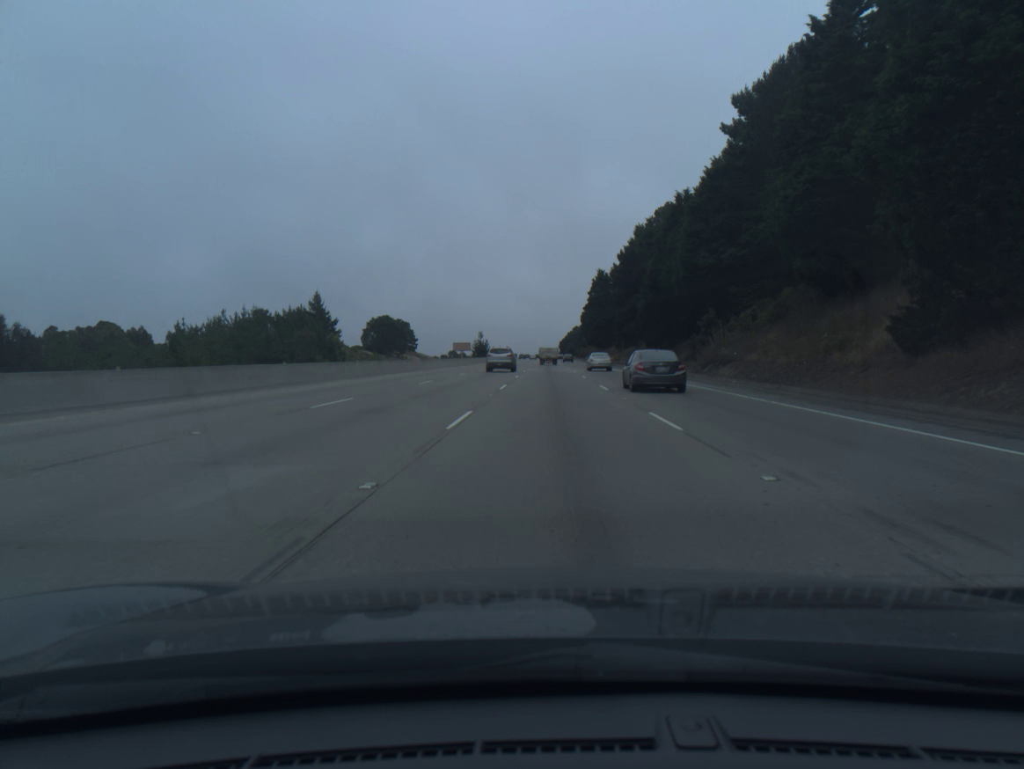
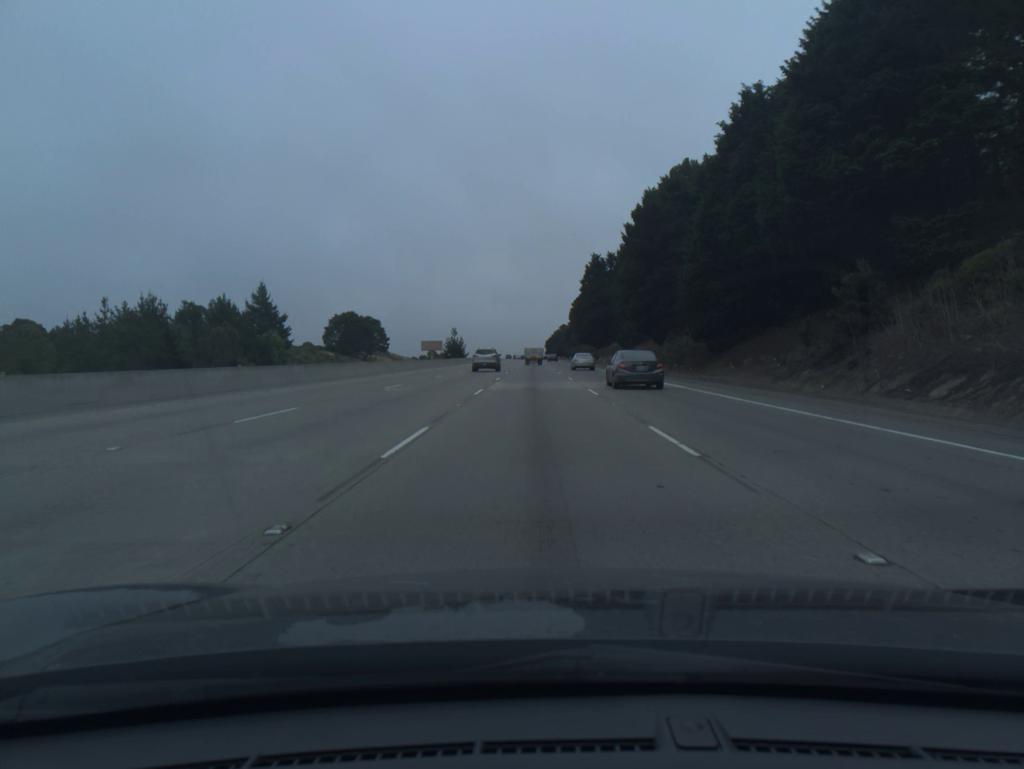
(+0.4, +32.5) m; +1°
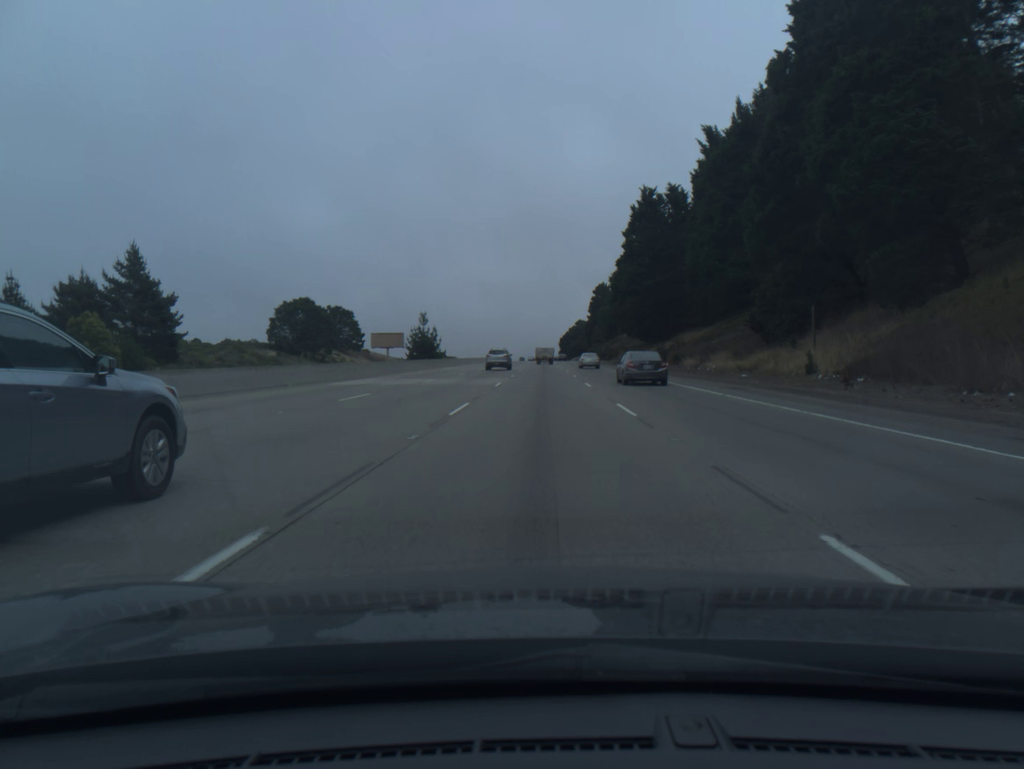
(-0.5, +66.5) m; -1°
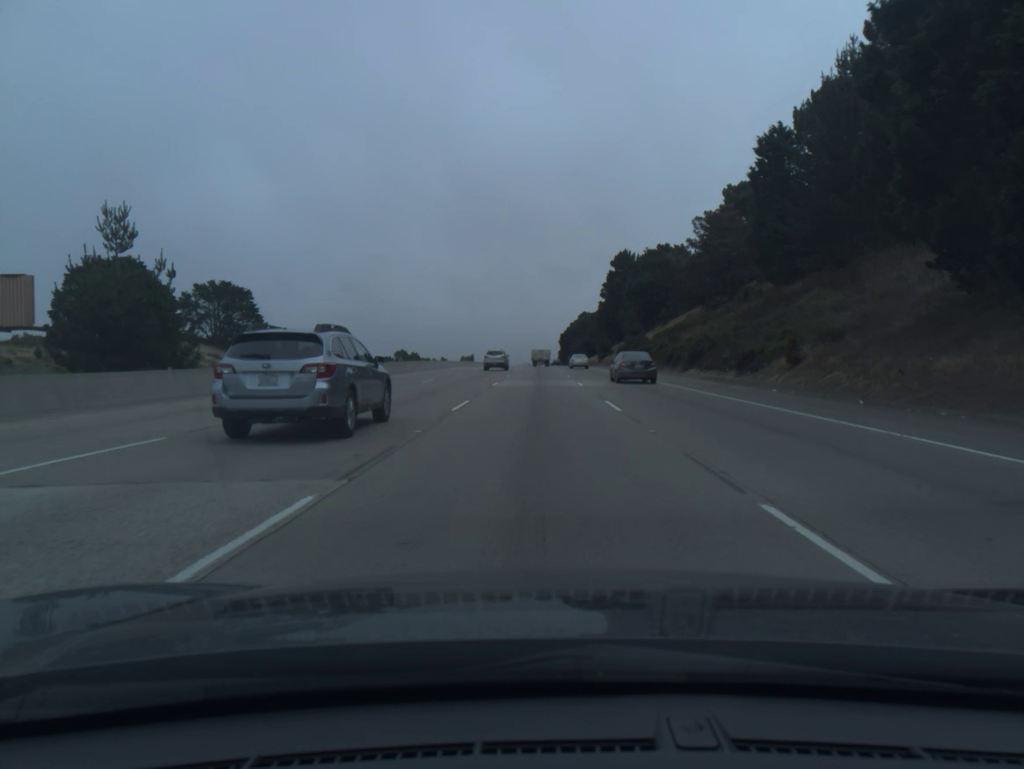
(+0.4, +86.3) m; 0°
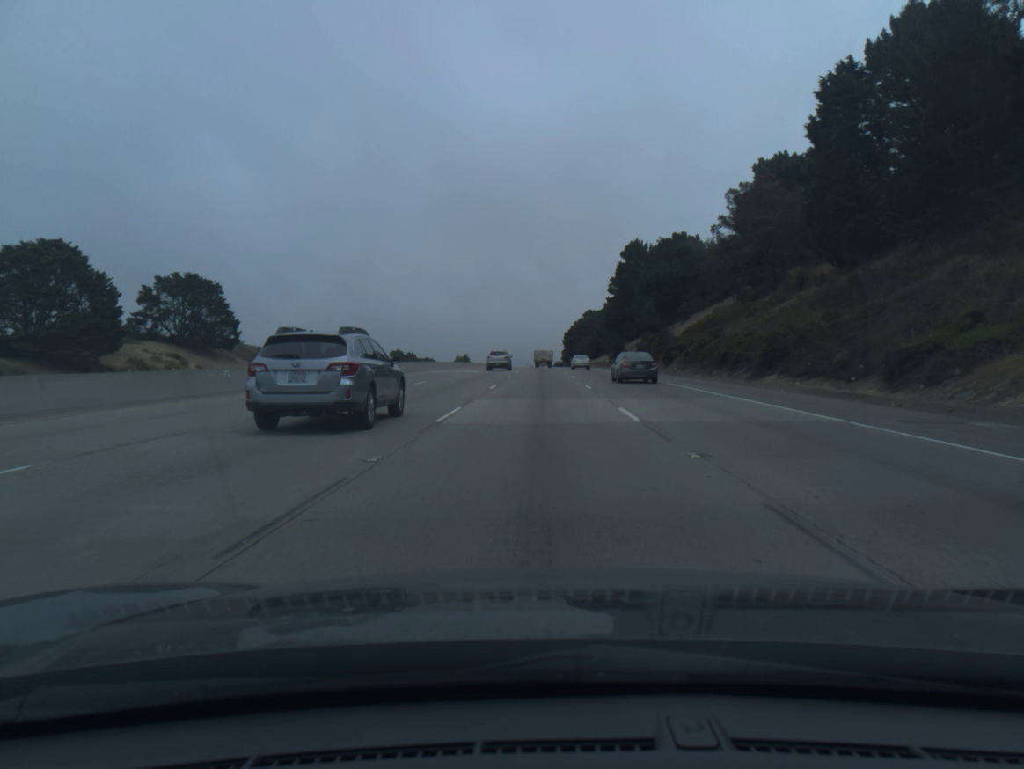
(0.0, +17.7) m; 0°
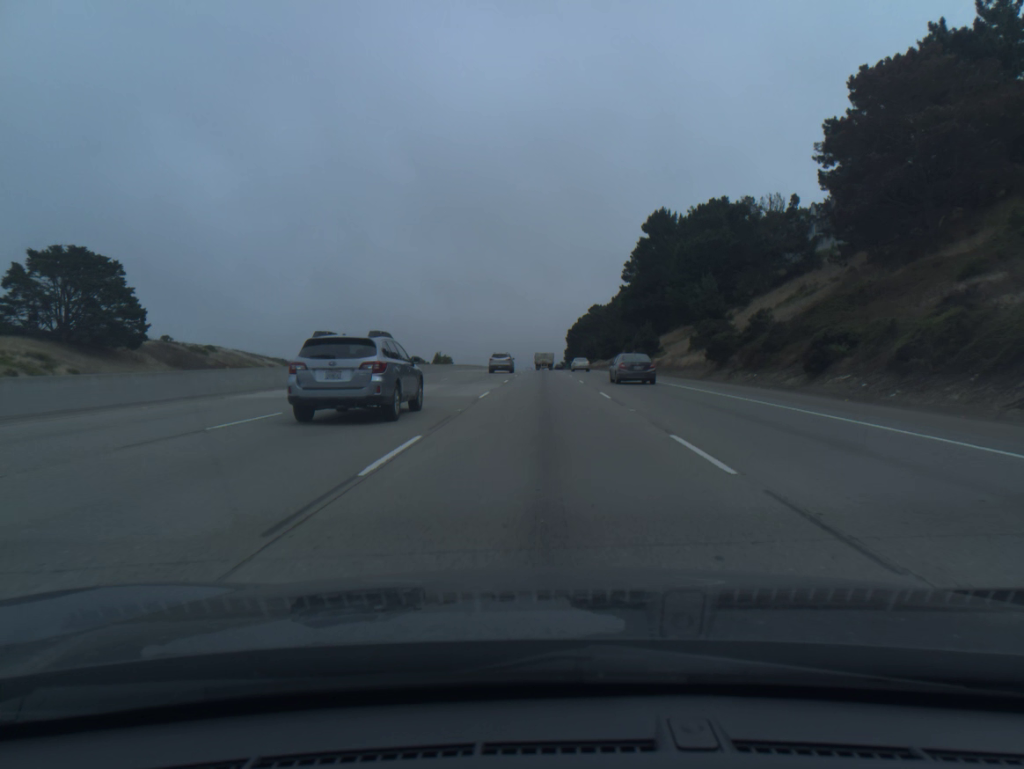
(0.0, +35.8) m; 0°
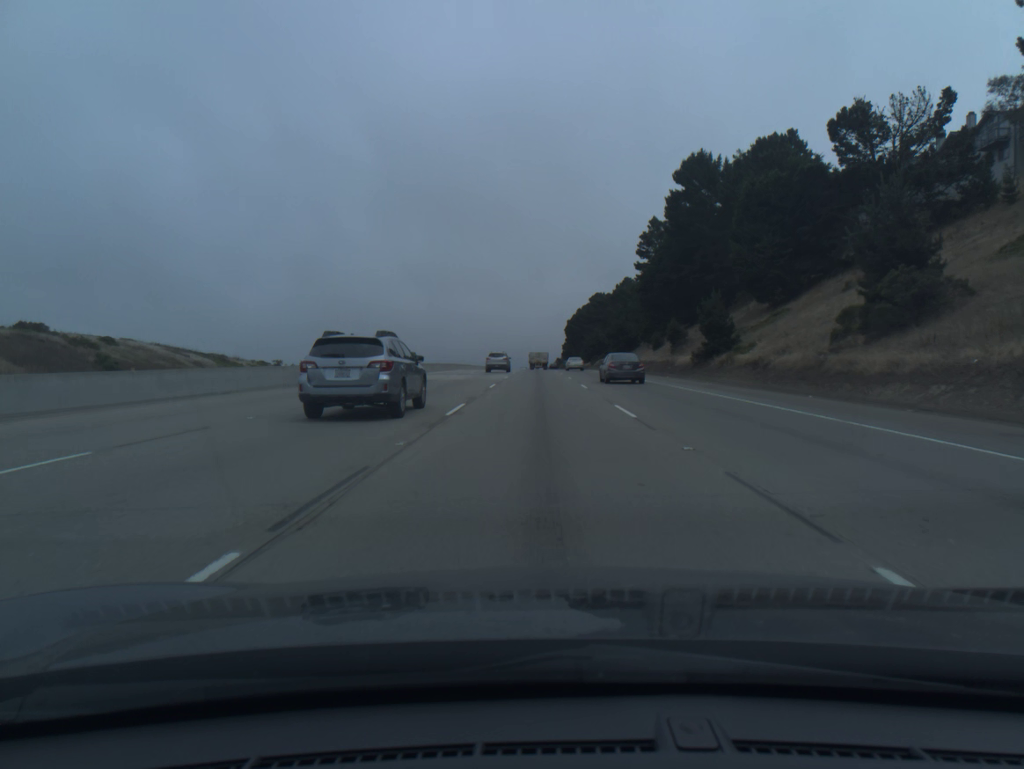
(+0.1, +36.3) m; 0°
